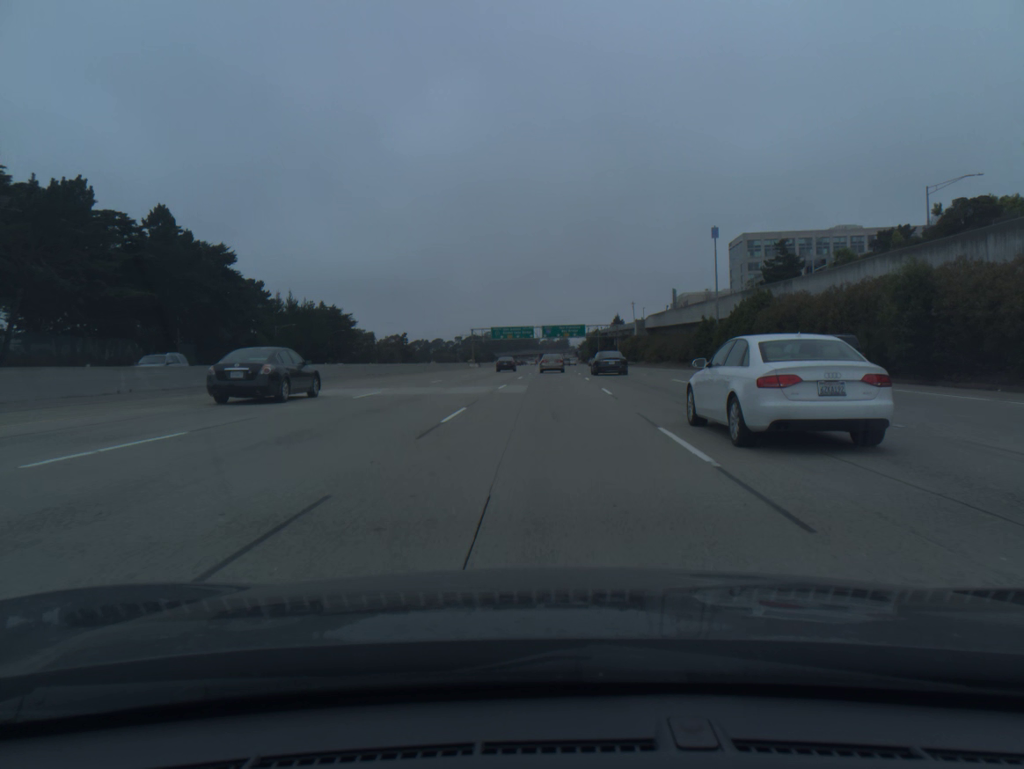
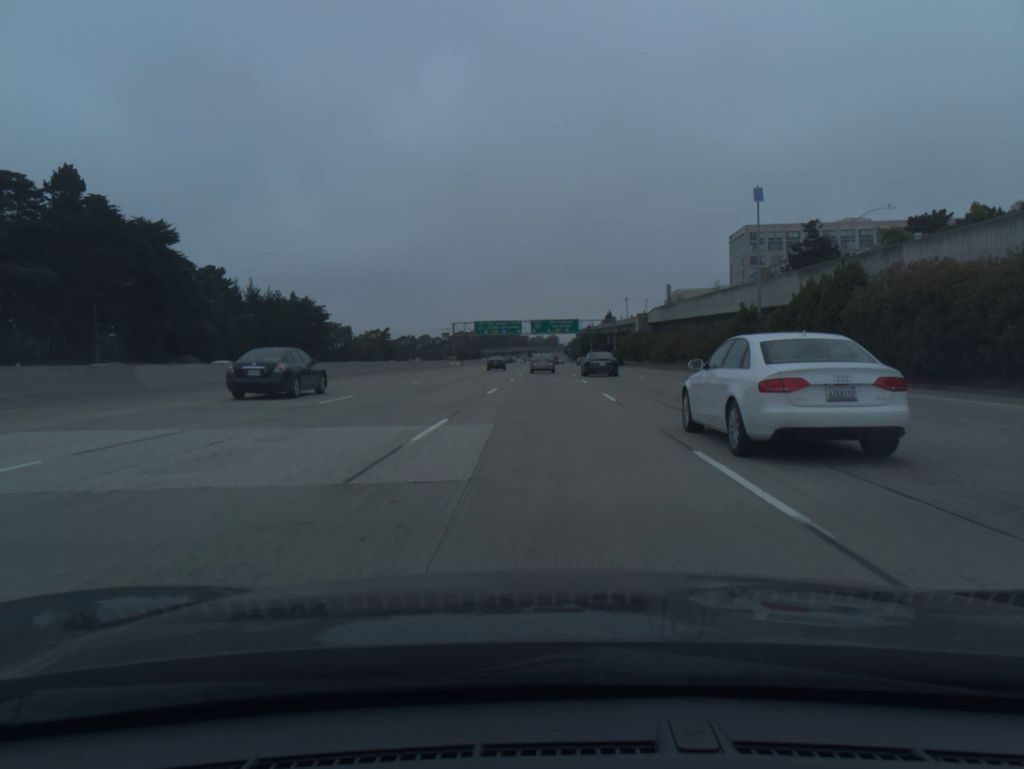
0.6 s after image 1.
(+0.1, +17.5) m; +1°
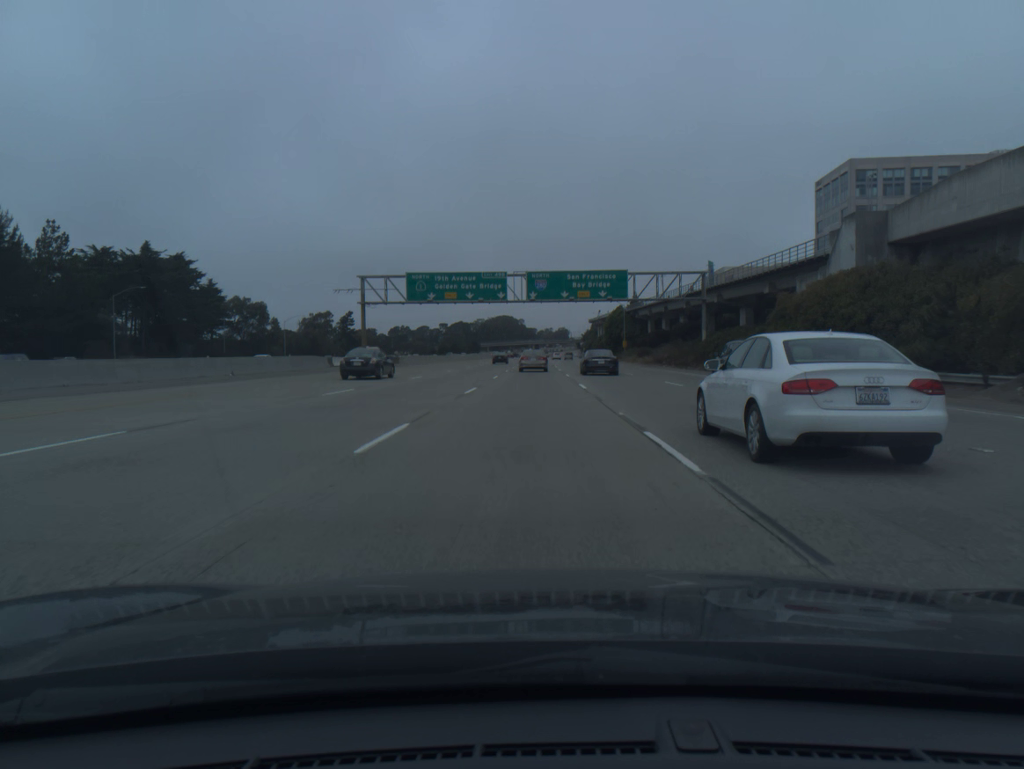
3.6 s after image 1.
(+0.5, +85.2) m; -1°
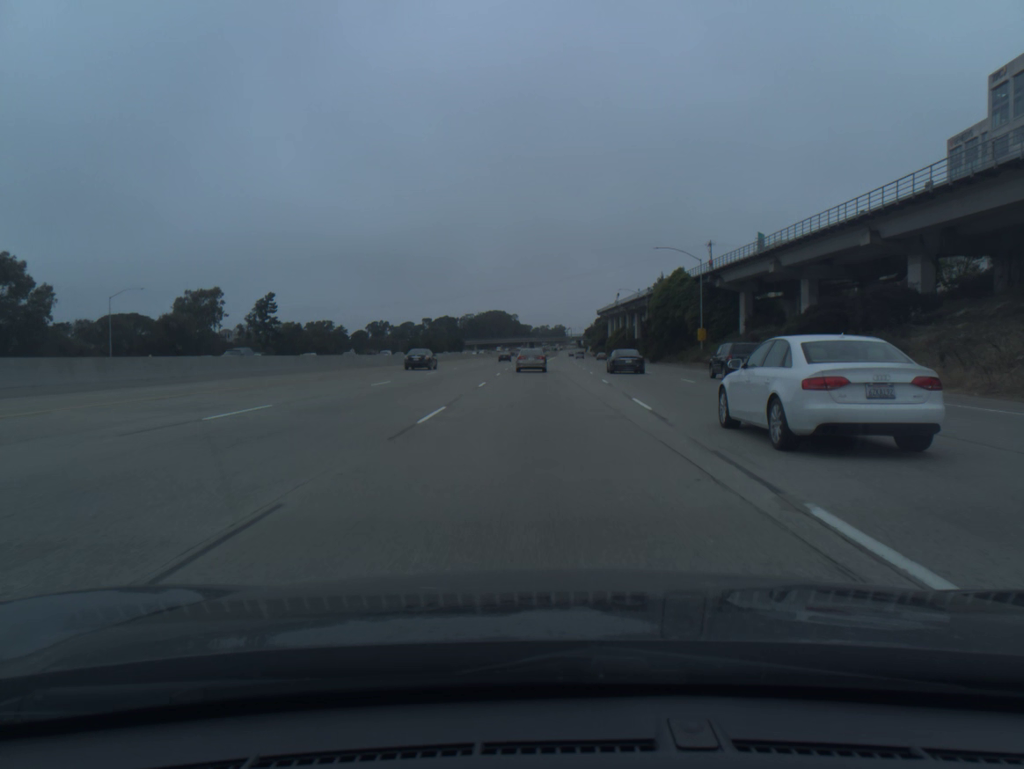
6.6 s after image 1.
(-0.6, +81.5) m; 0°
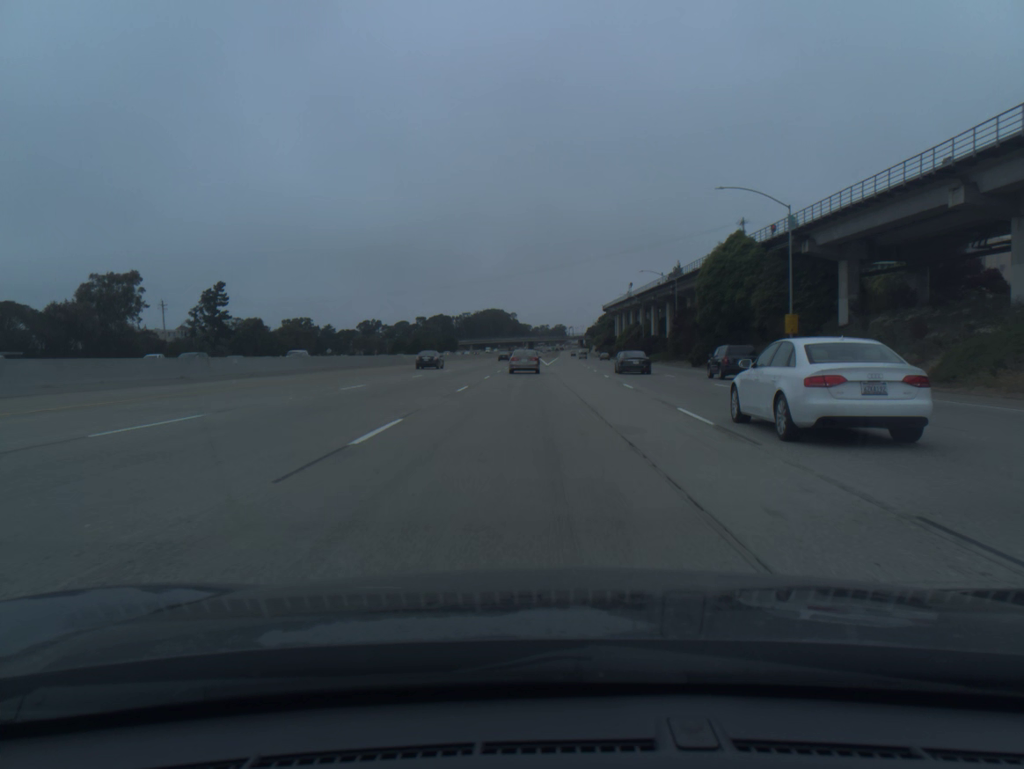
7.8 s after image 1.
(+0.2, +31.9) m; 0°
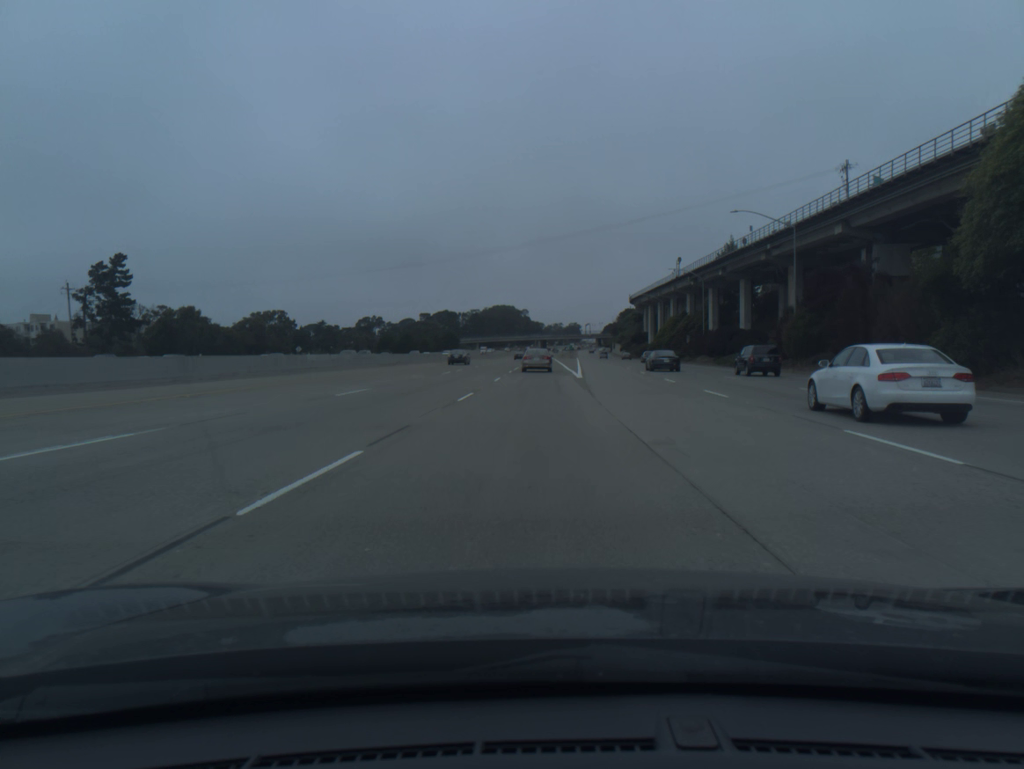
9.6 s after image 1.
(-0.5, +47.2) m; -1°
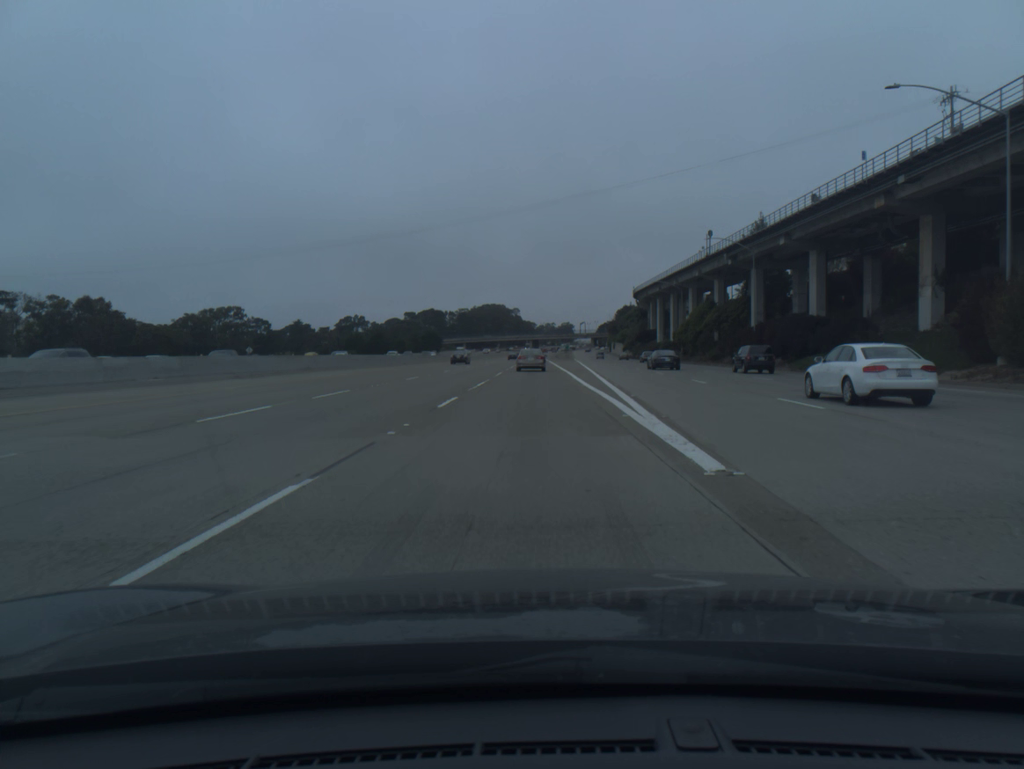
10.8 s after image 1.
(+0.1, +31.1) m; +1°
